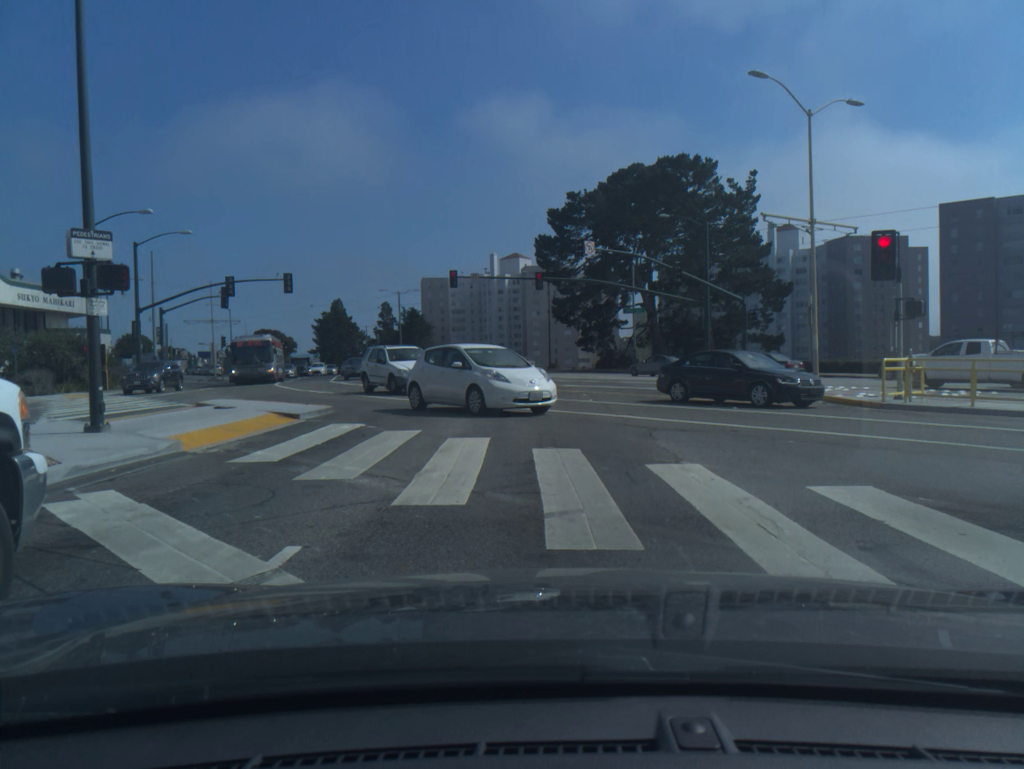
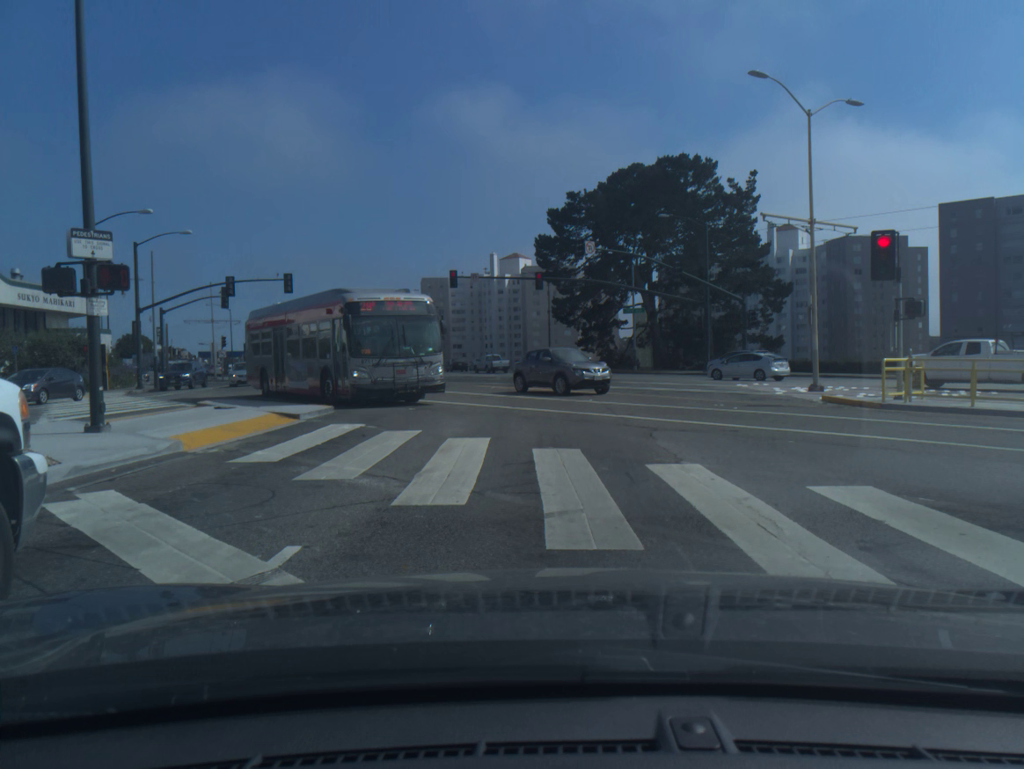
(0.0, 0.0) m; 0°
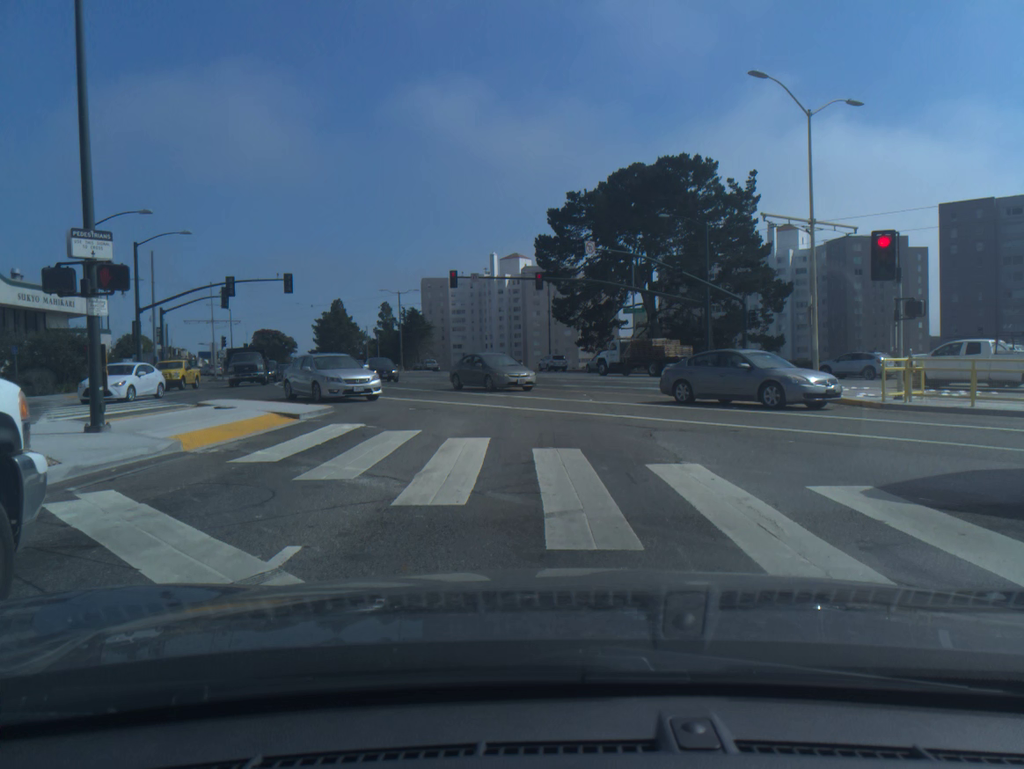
(0.0, 0.0) m; 0°
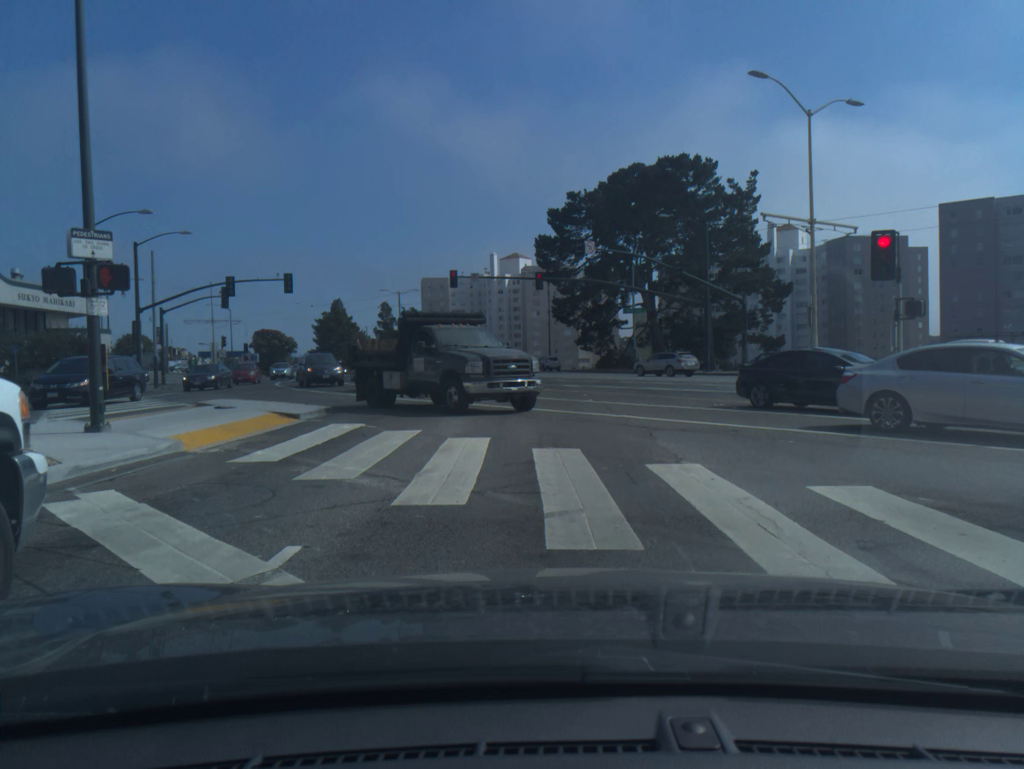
(0.0, 0.0) m; 0°
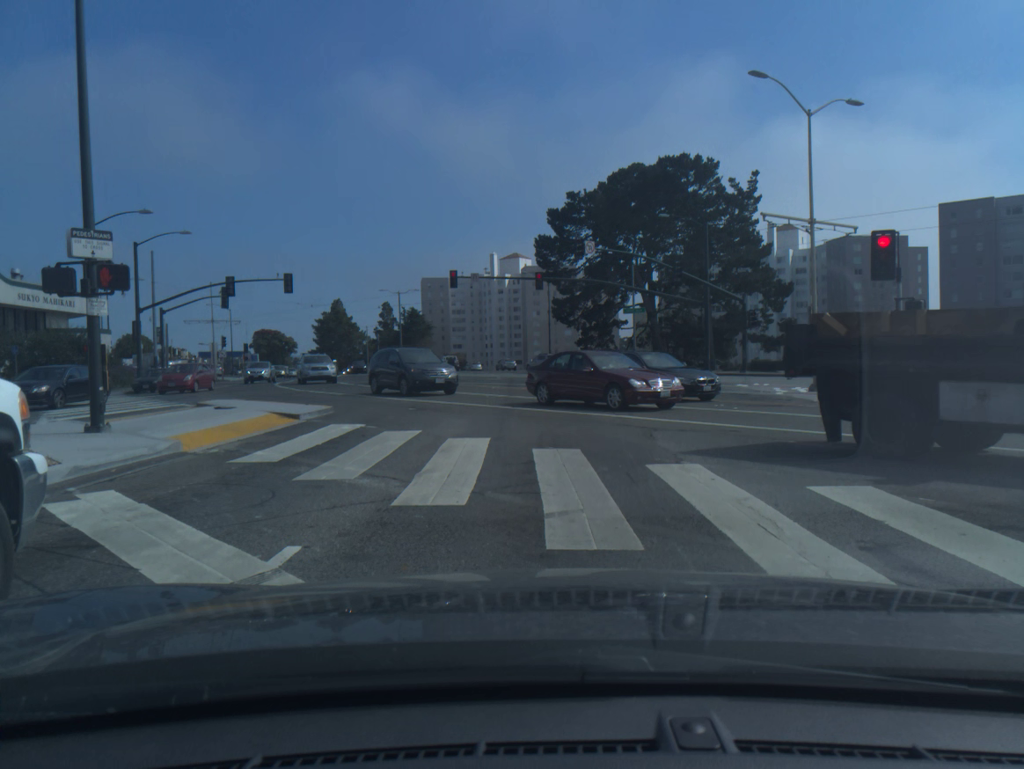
(0.0, 0.0) m; 0°
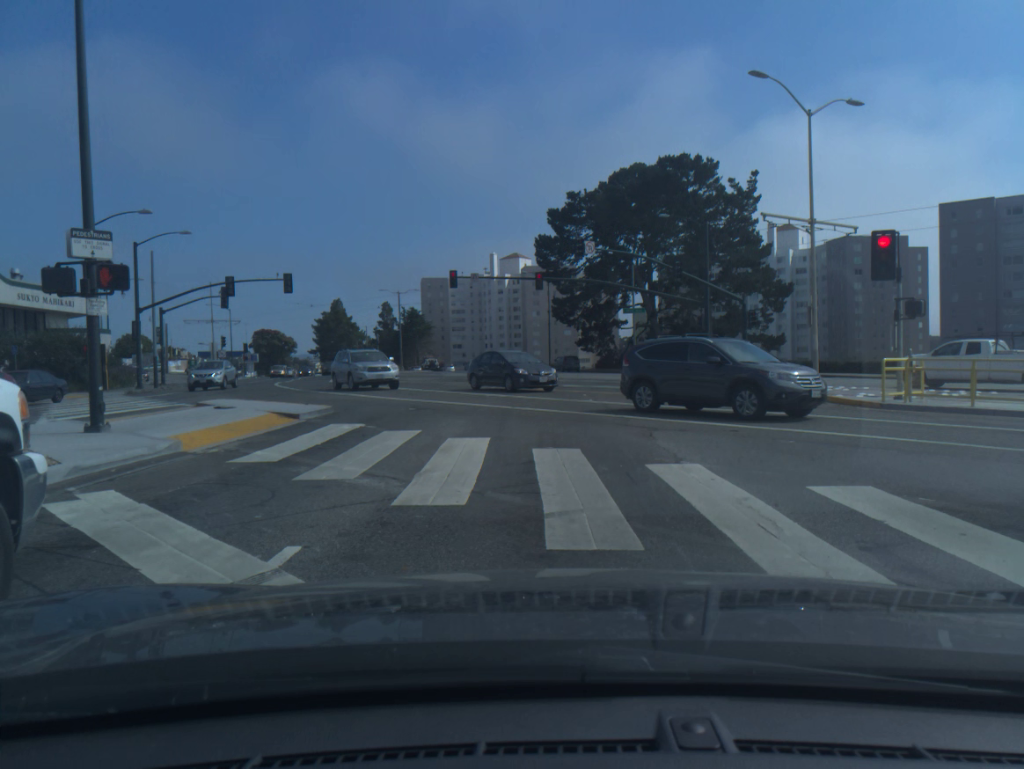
(0.0, 0.0) m; 0°
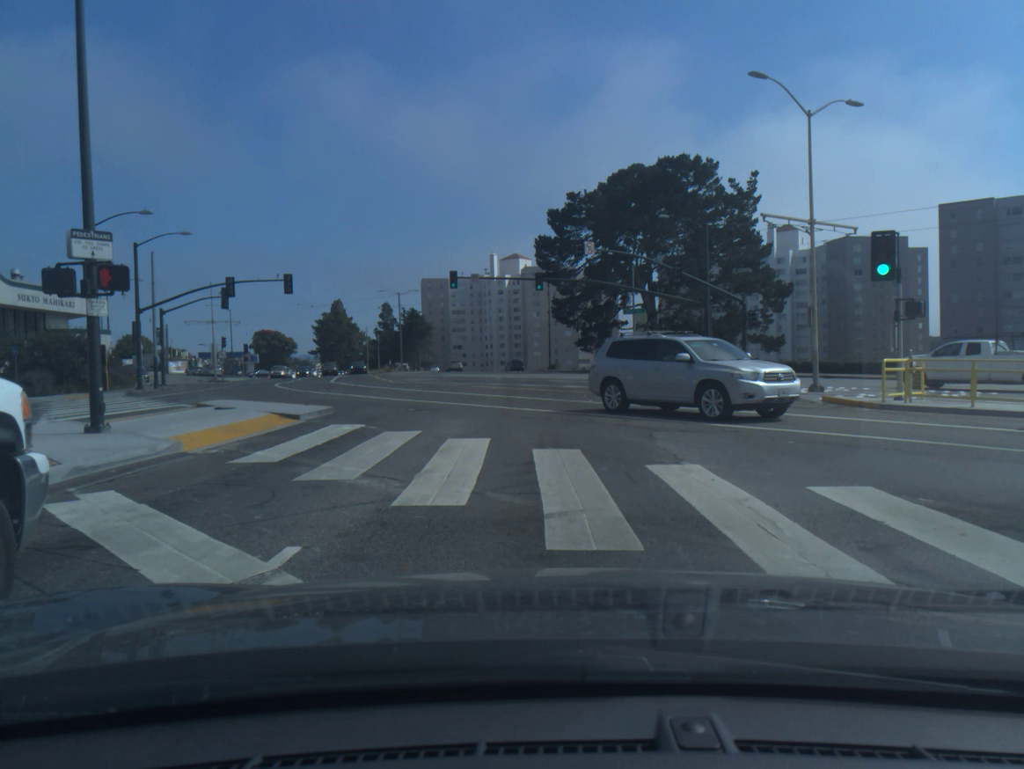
(0.0, 0.0) m; 0°
